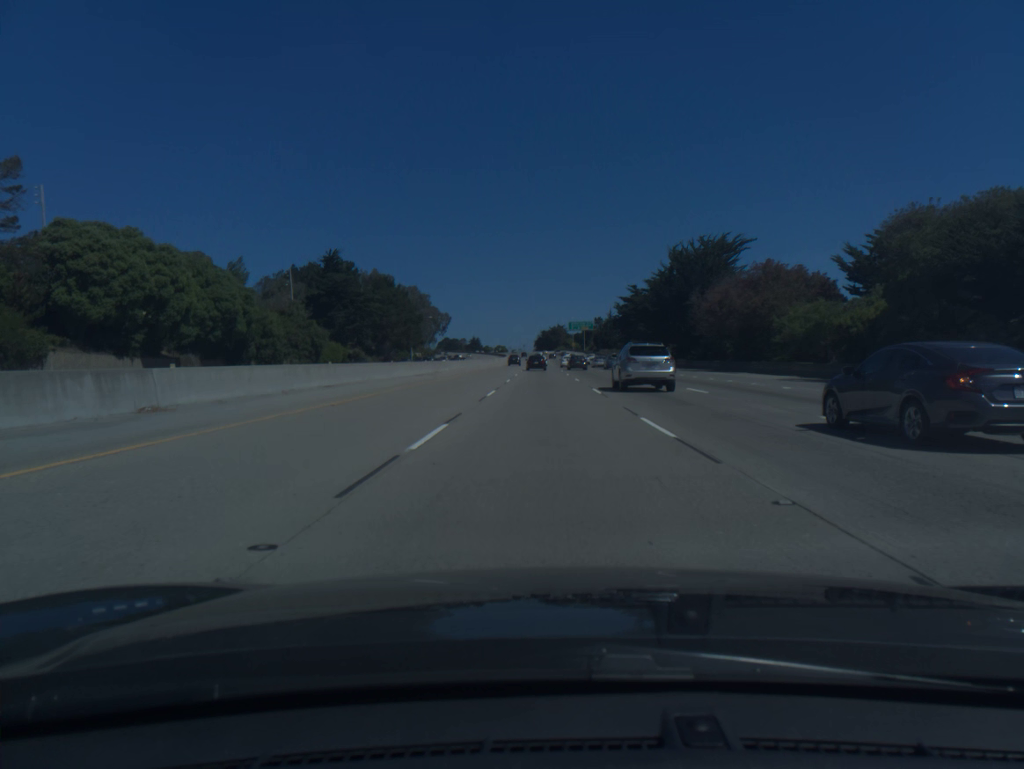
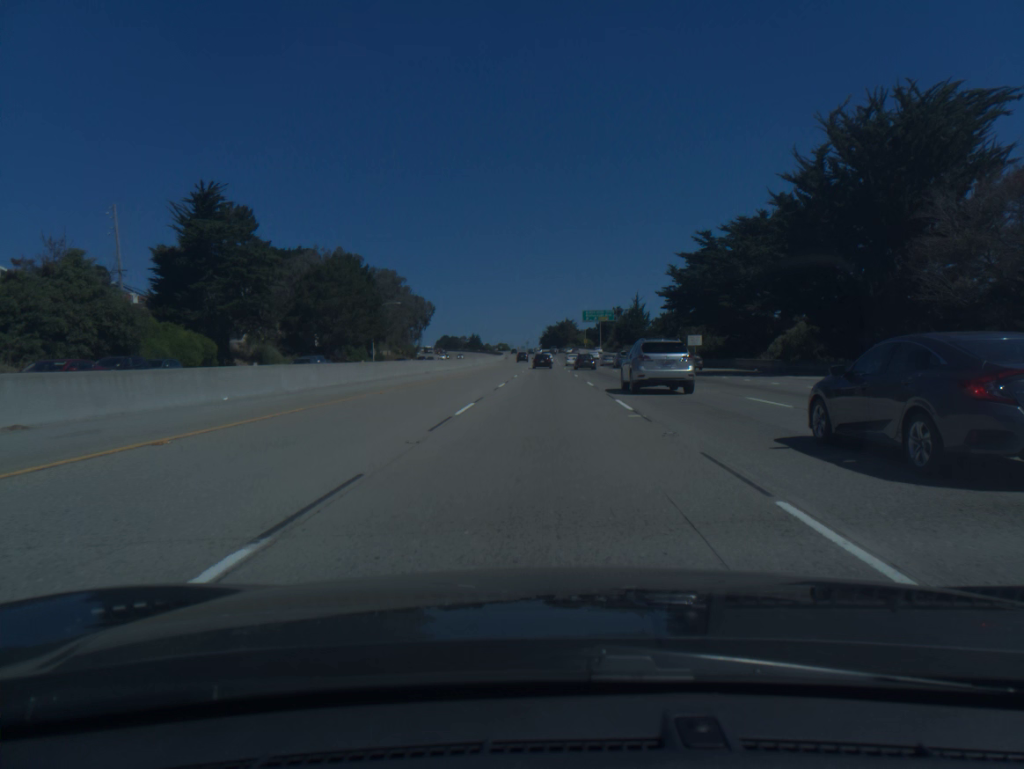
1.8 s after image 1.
(-0.2, +52.6) m; 0°
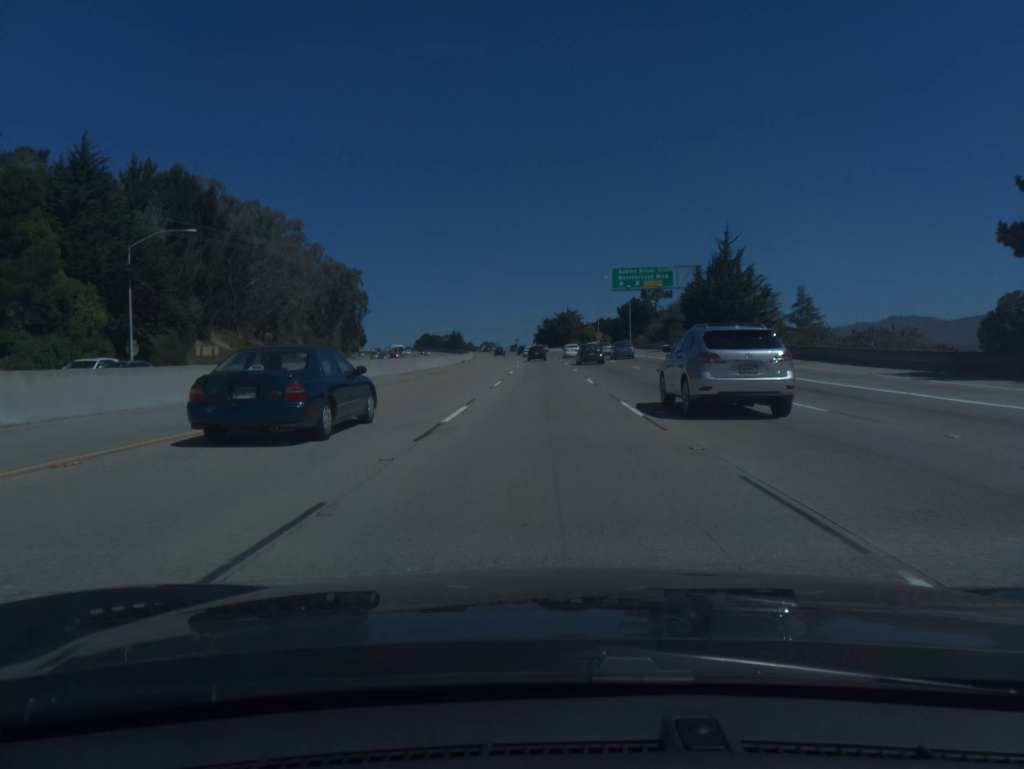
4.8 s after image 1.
(0.0, +89.6) m; 0°
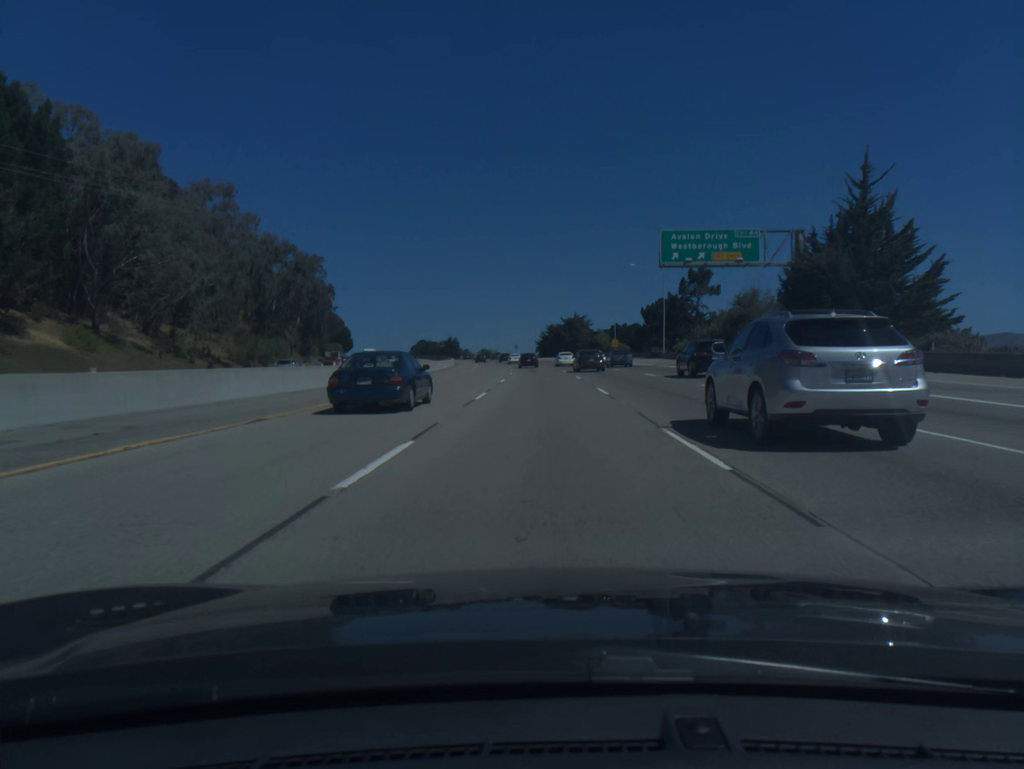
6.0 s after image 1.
(-0.1, +36.2) m; 0°
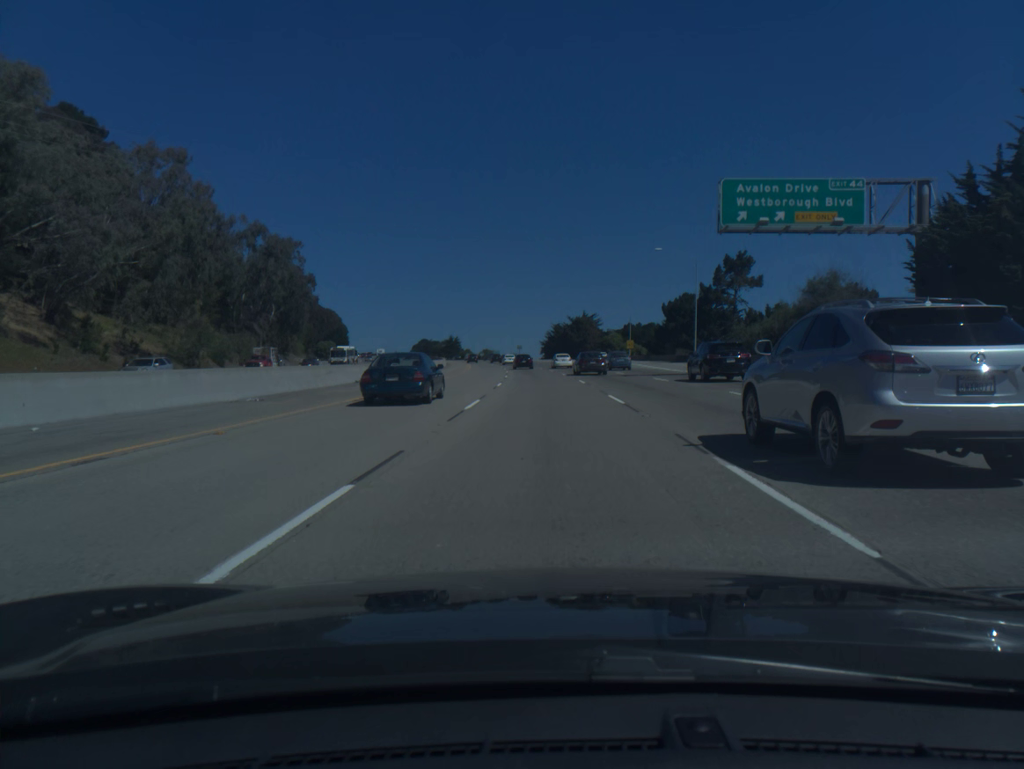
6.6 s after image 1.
(-0.1, +18.1) m; 0°
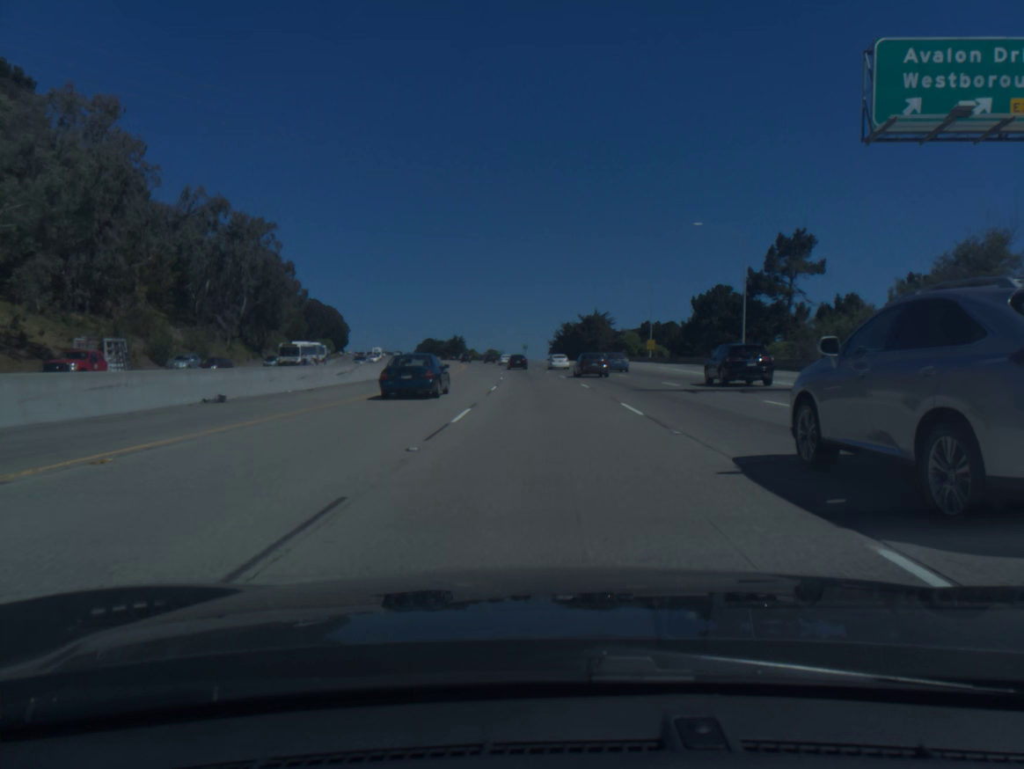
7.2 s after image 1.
(-0.1, +18.1) m; -1°
